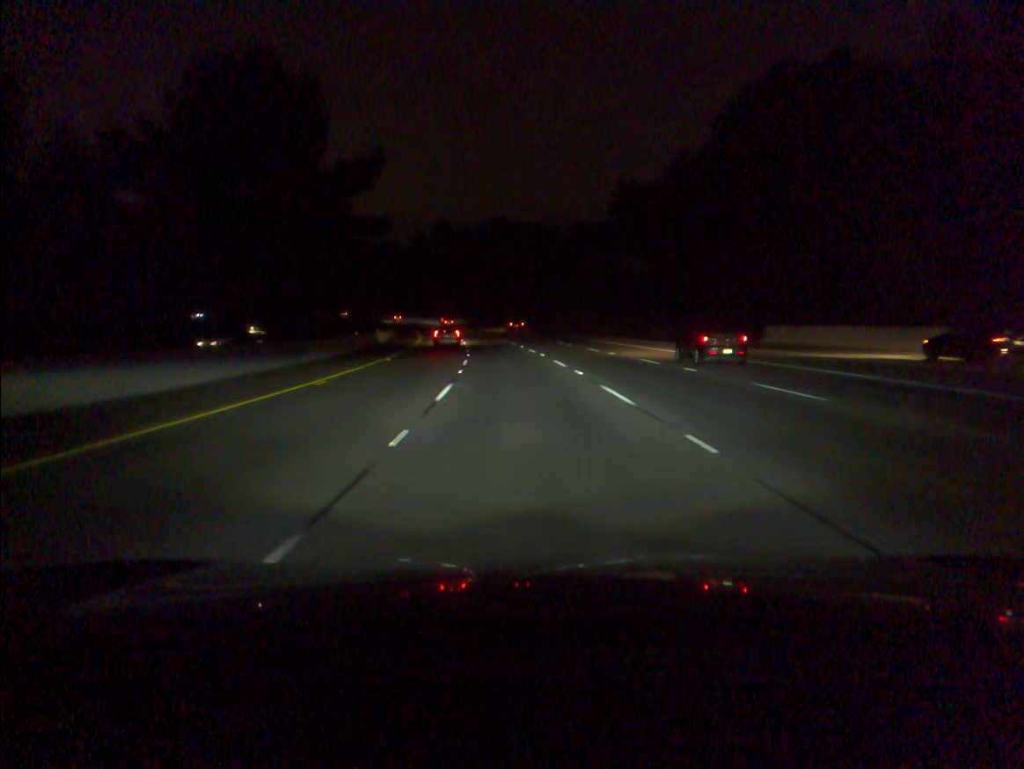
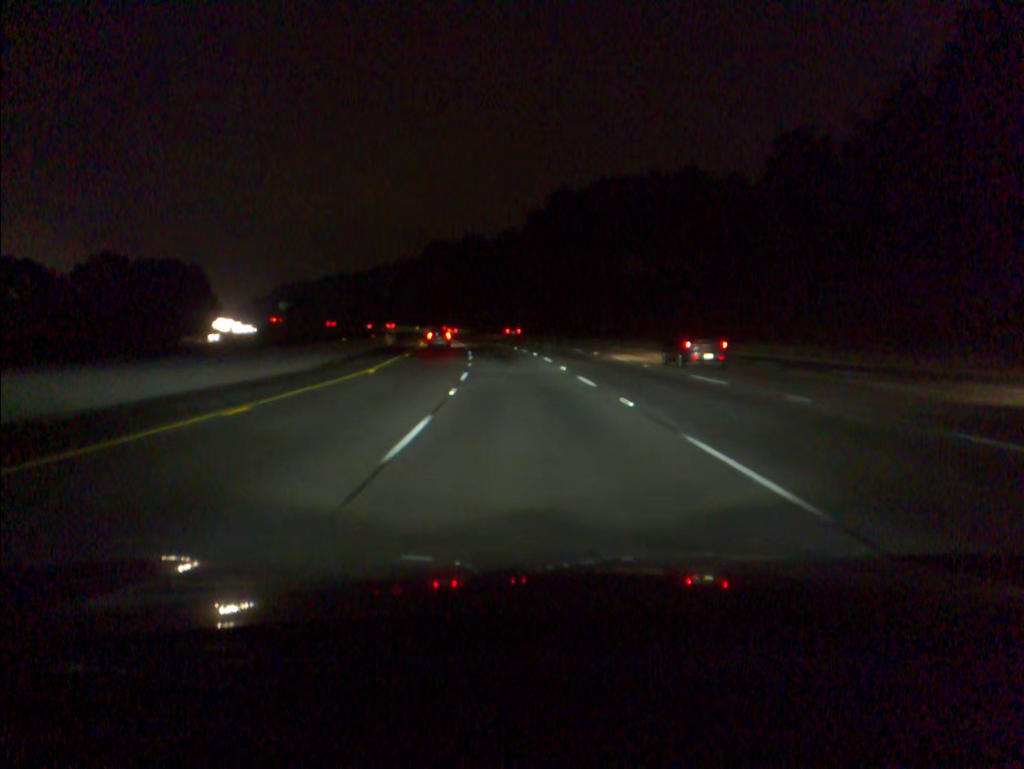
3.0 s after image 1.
(-5.0, +80.0) m; -7°
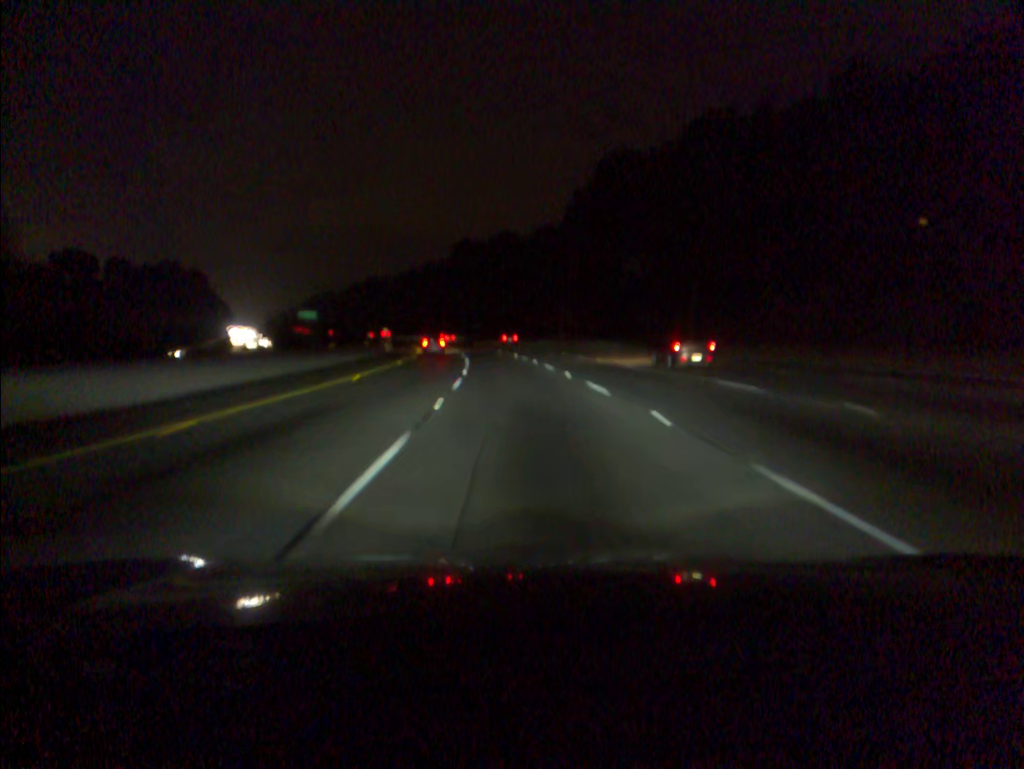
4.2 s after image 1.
(-0.7, +32.1) m; -3°
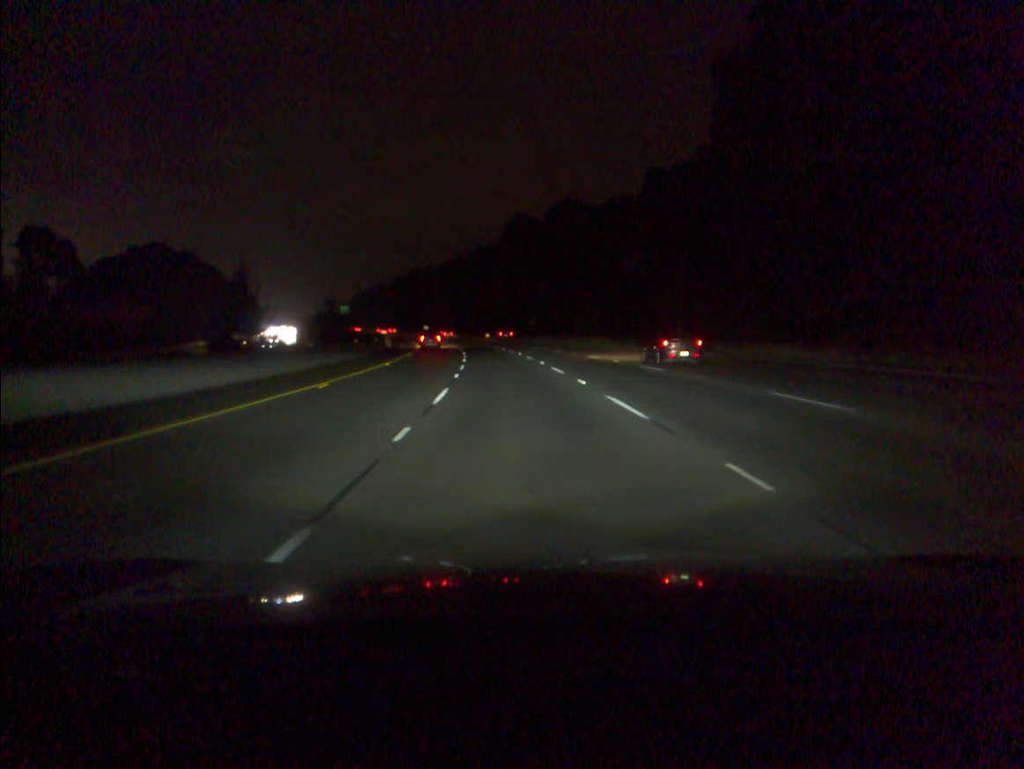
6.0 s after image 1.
(-1.9, +48.3) m; -4°
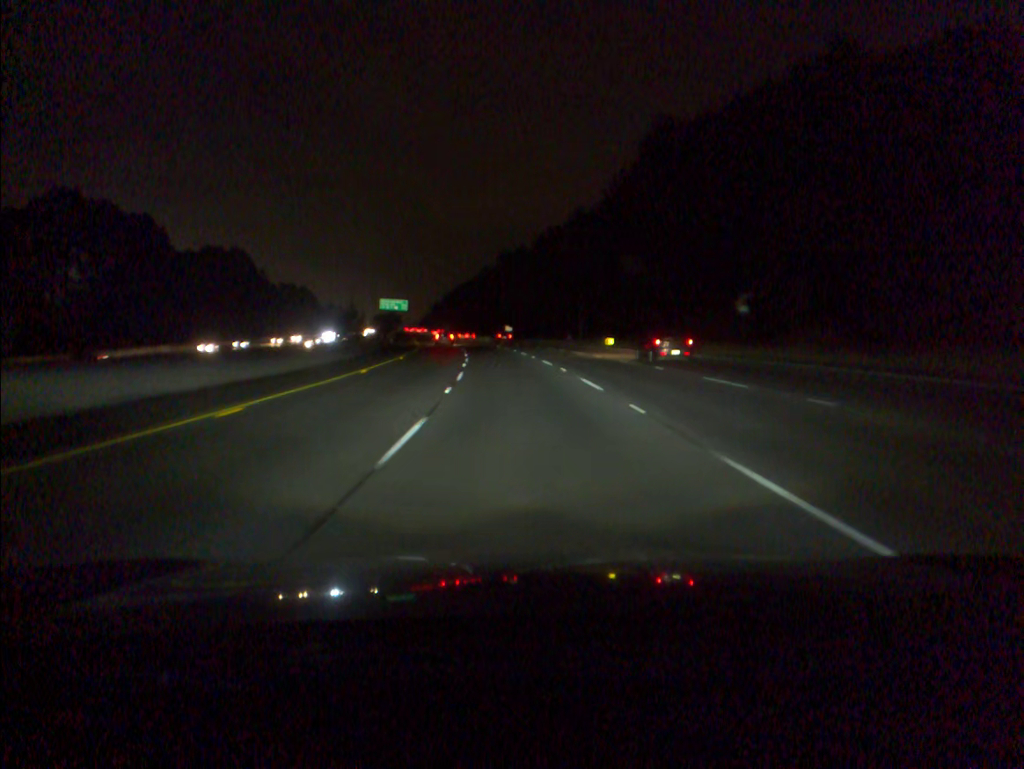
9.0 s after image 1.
(-5.4, +80.8) m; -7°
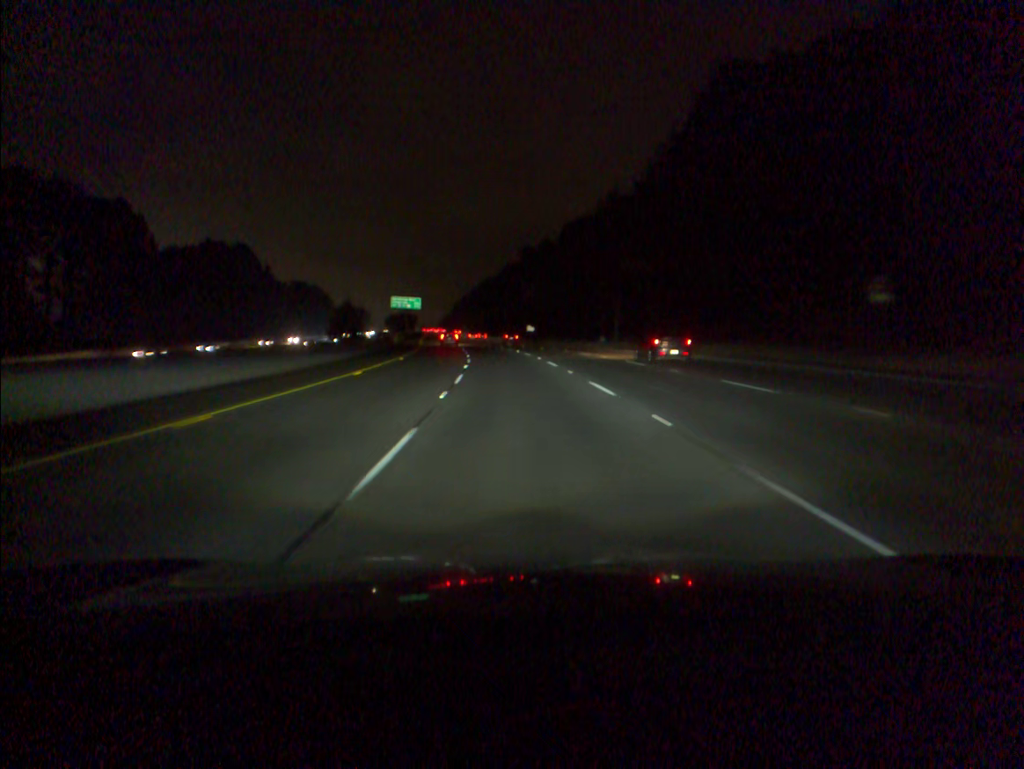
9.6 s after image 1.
(-0.2, +16.2) m; -2°
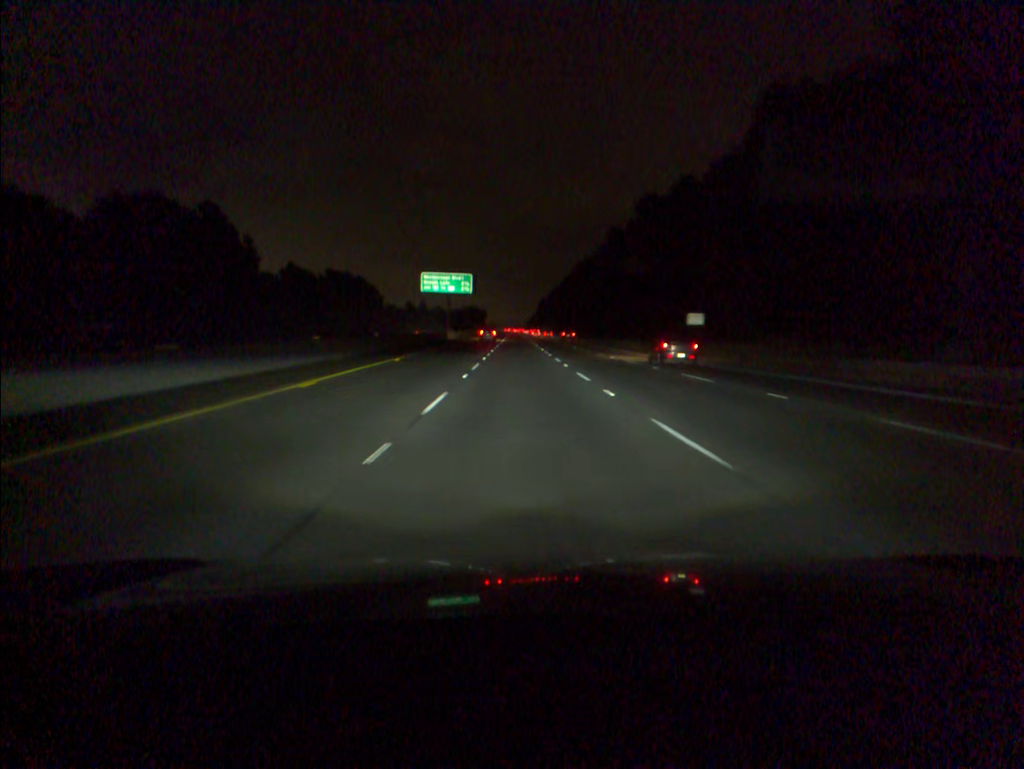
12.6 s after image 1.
(-5.0, +81.0) m; -6°
